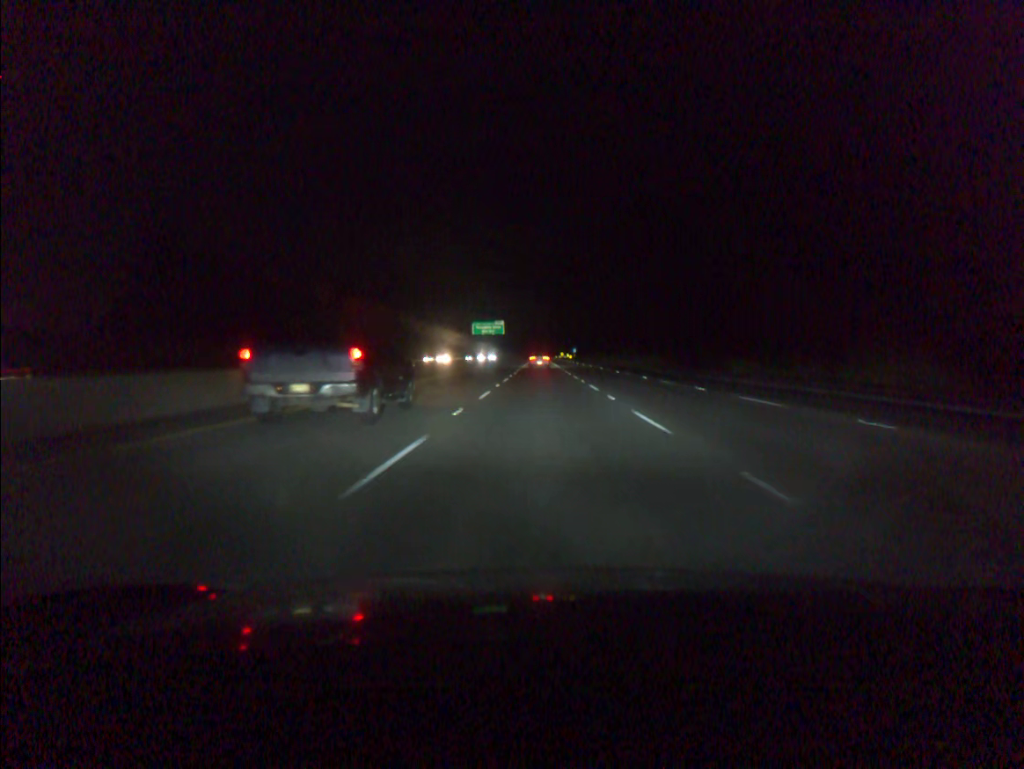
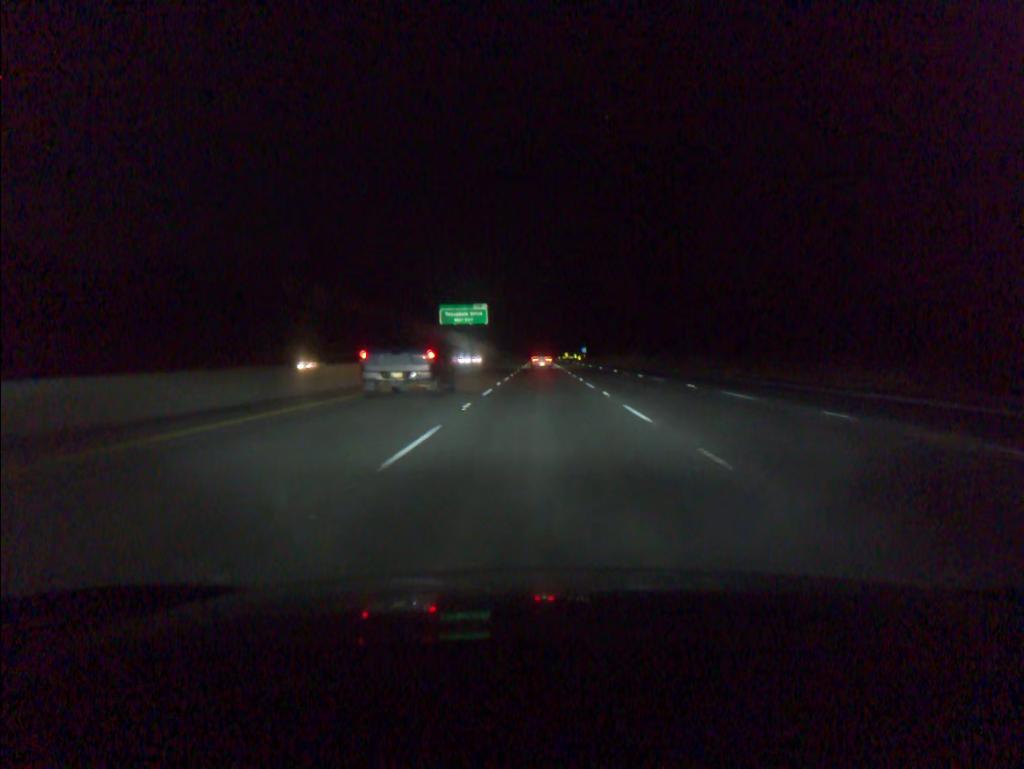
(0.0, +56.6) m; 0°
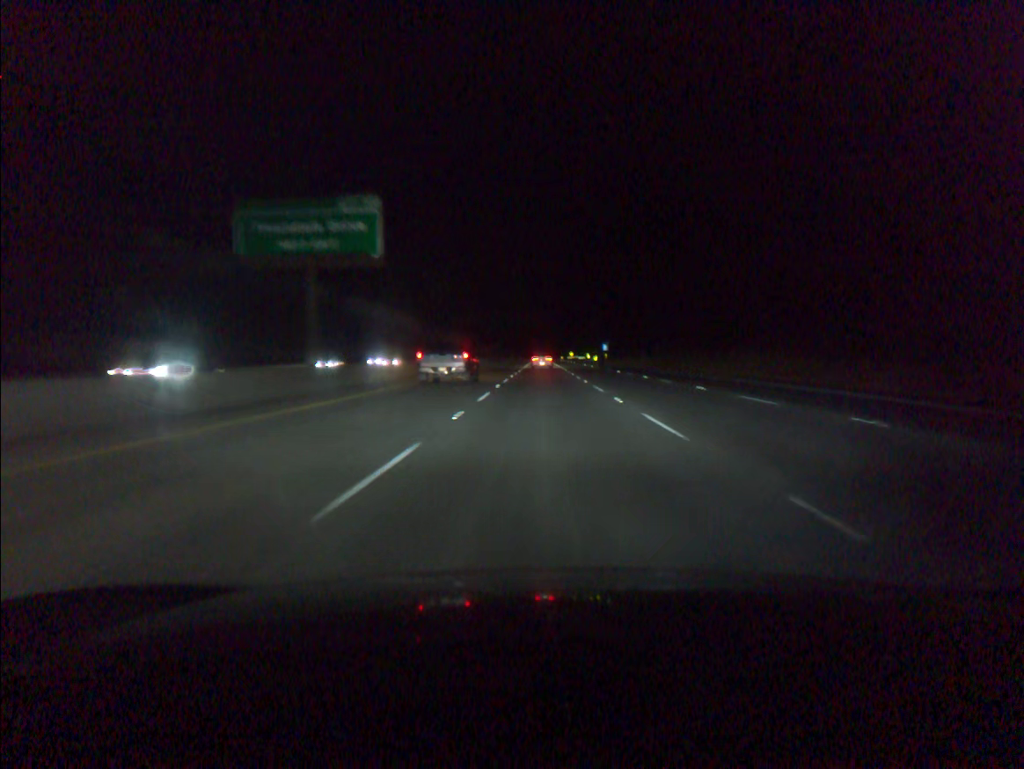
(-0.1, +75.5) m; 0°
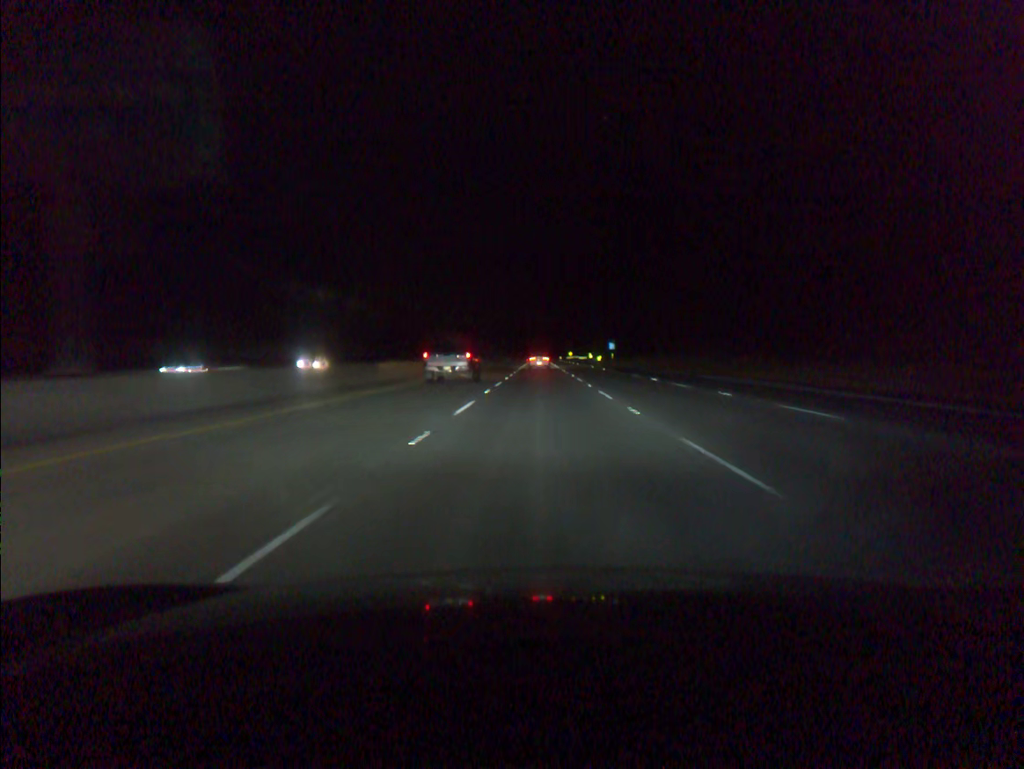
(0.0, +18.9) m; 0°
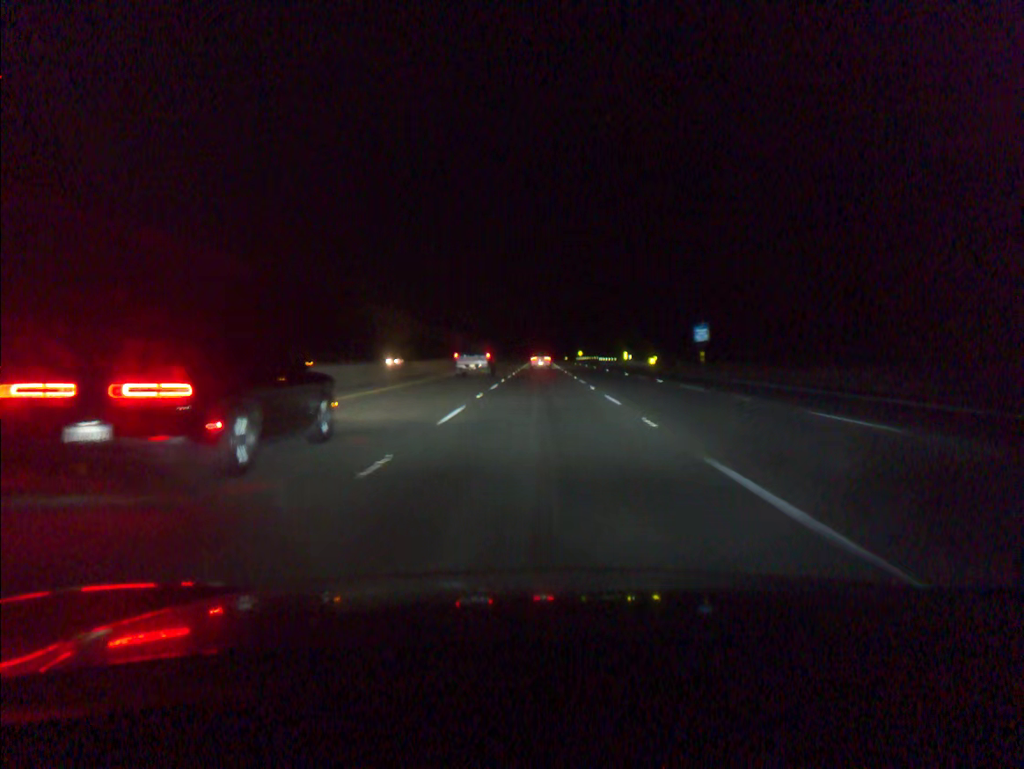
(-0.1, +75.5) m; 0°
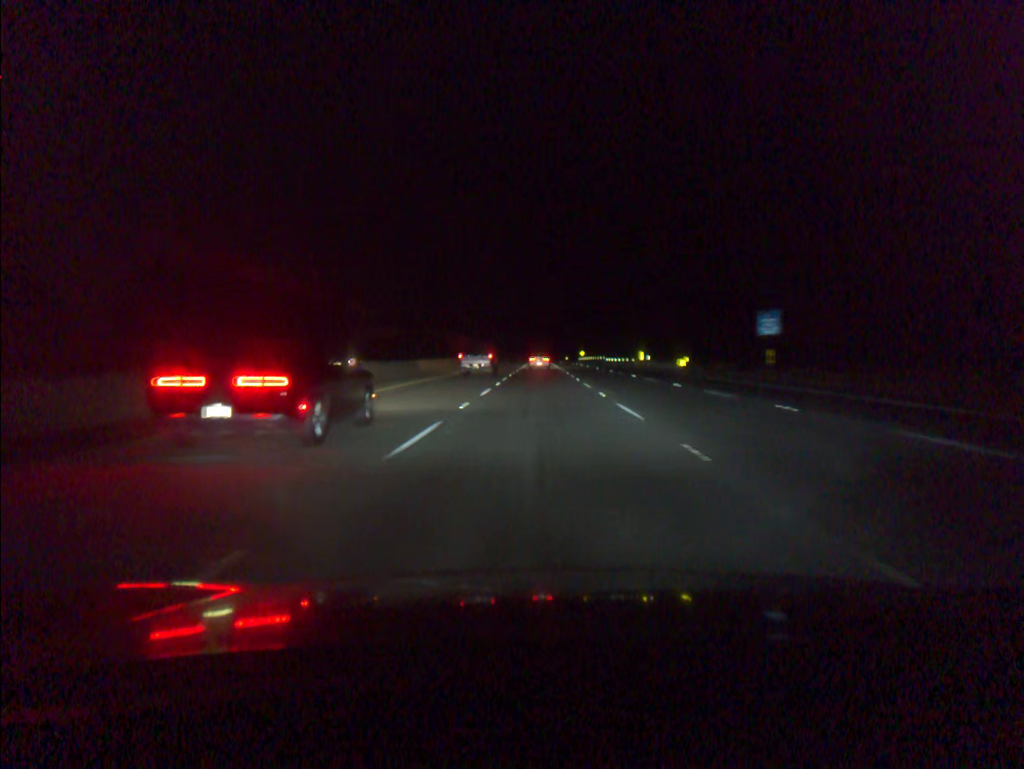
(0.0, +18.9) m; 0°
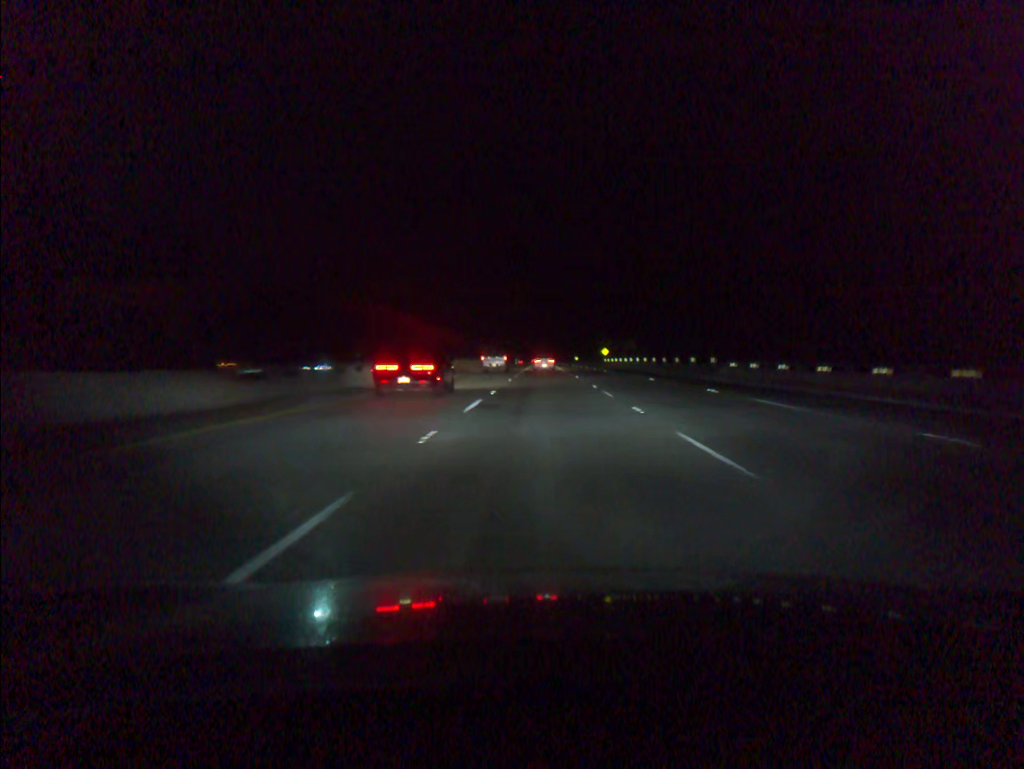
(-0.2, +94.4) m; 0°
